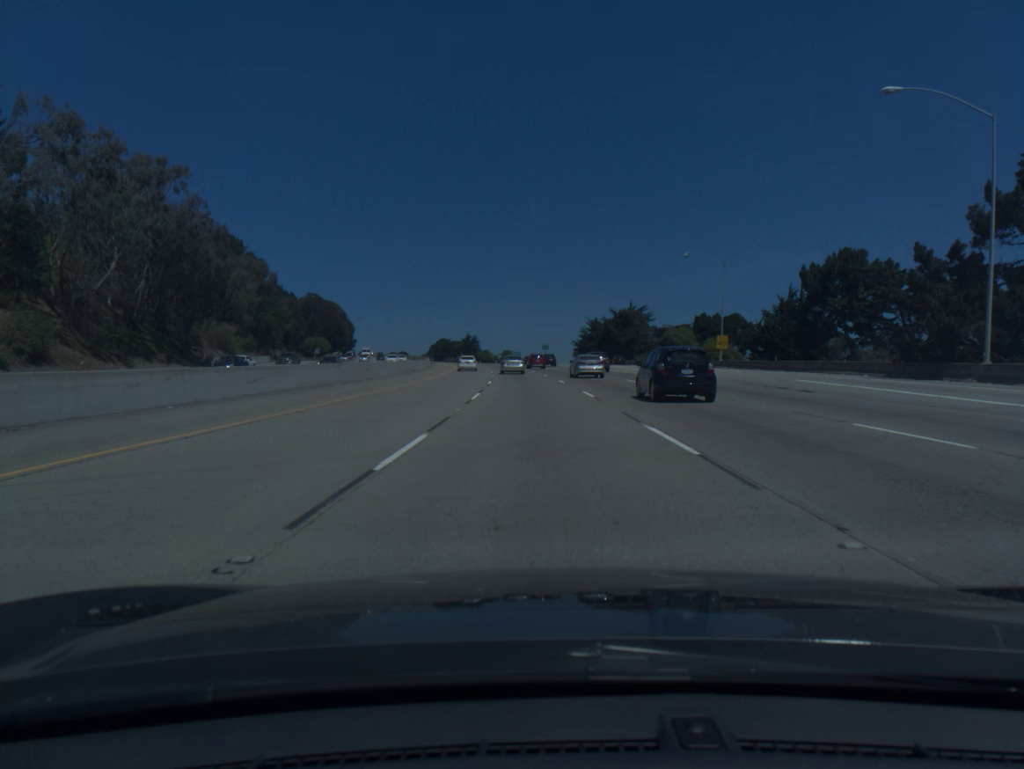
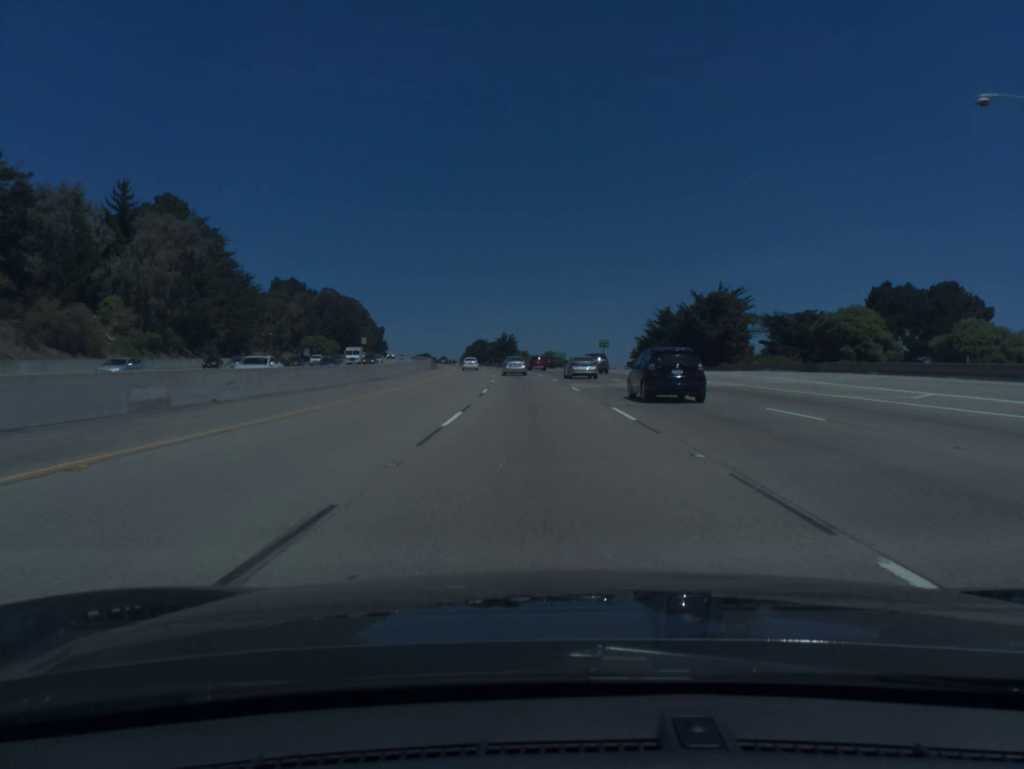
(-1.5, +52.7) m; -3°
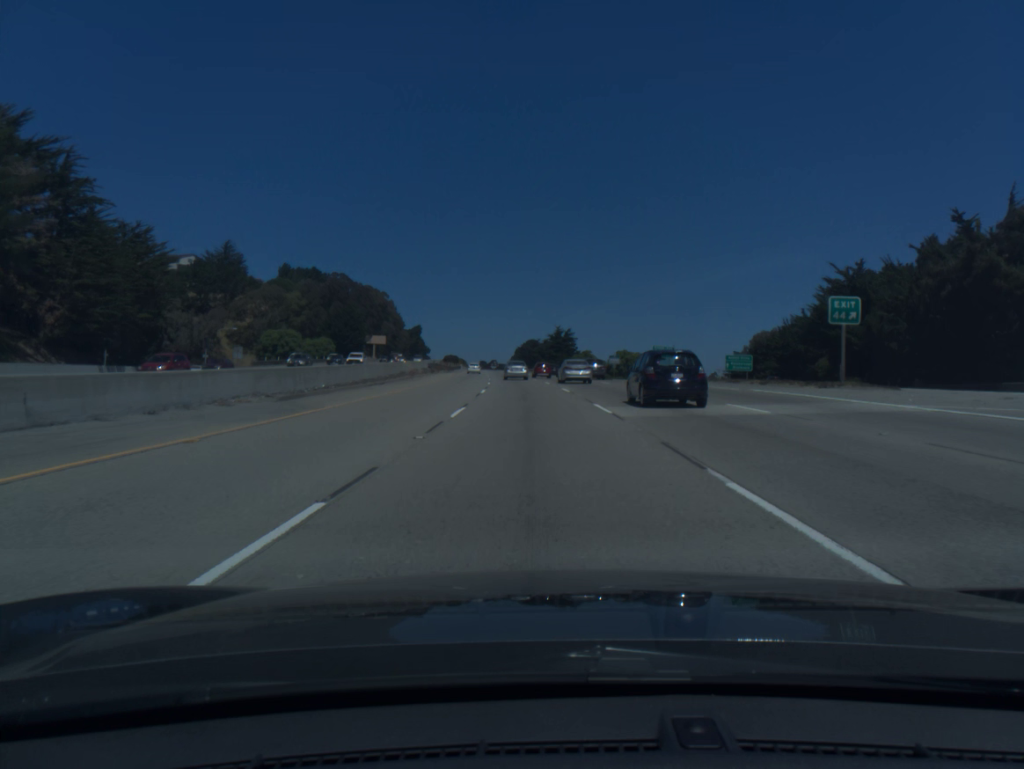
(-2.4, +69.6) m; -4°
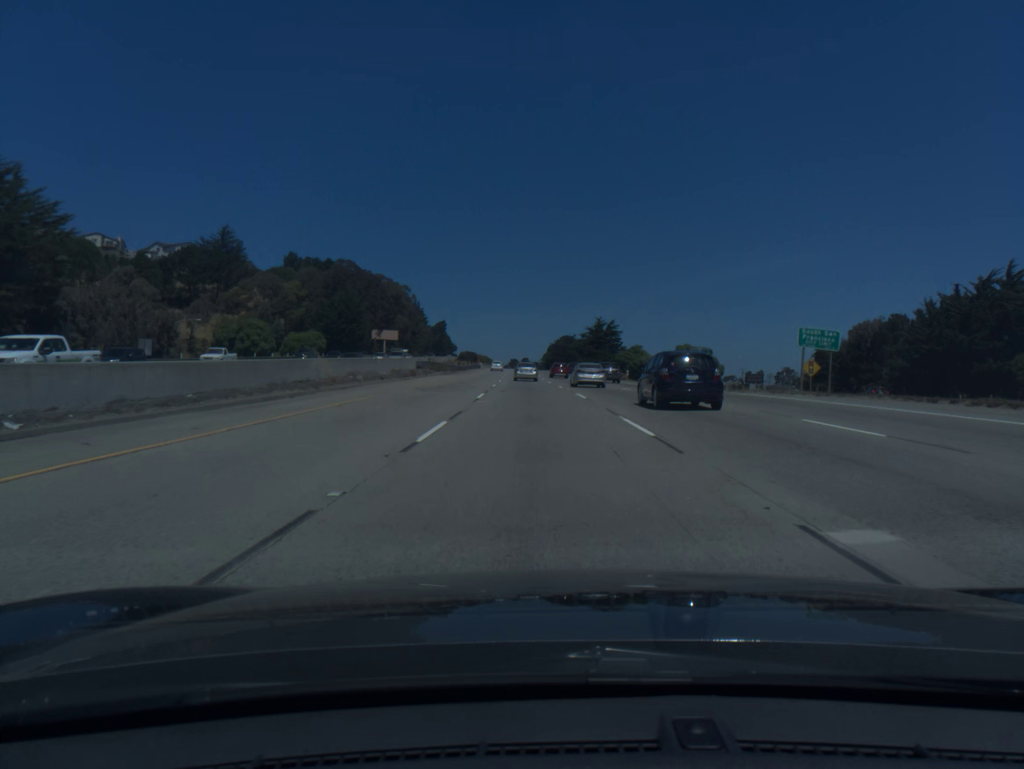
(-0.7, +34.8) m; -2°
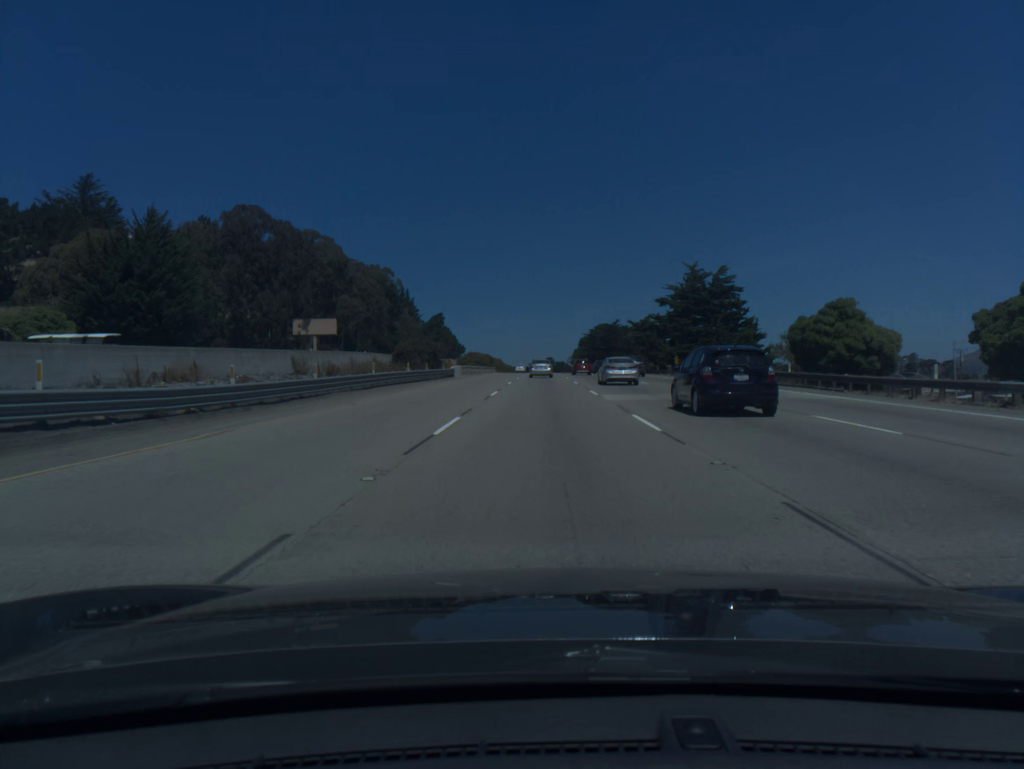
(-2.3, +87.2) m; -2°
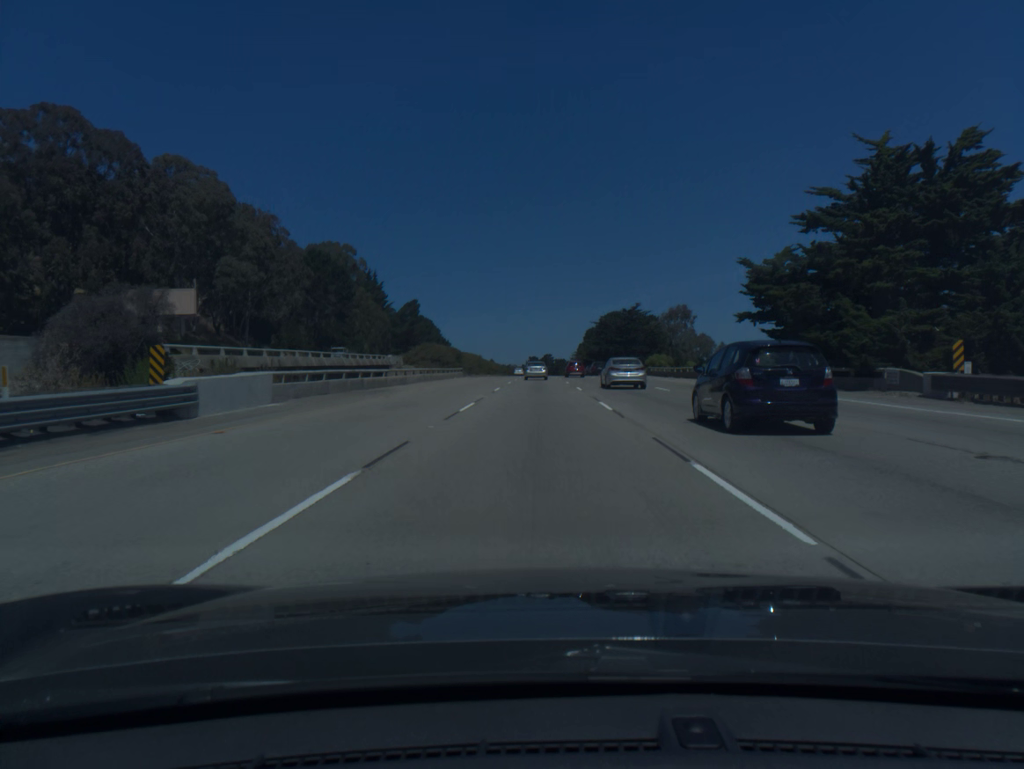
(+0.1, +52.2) m; 0°
